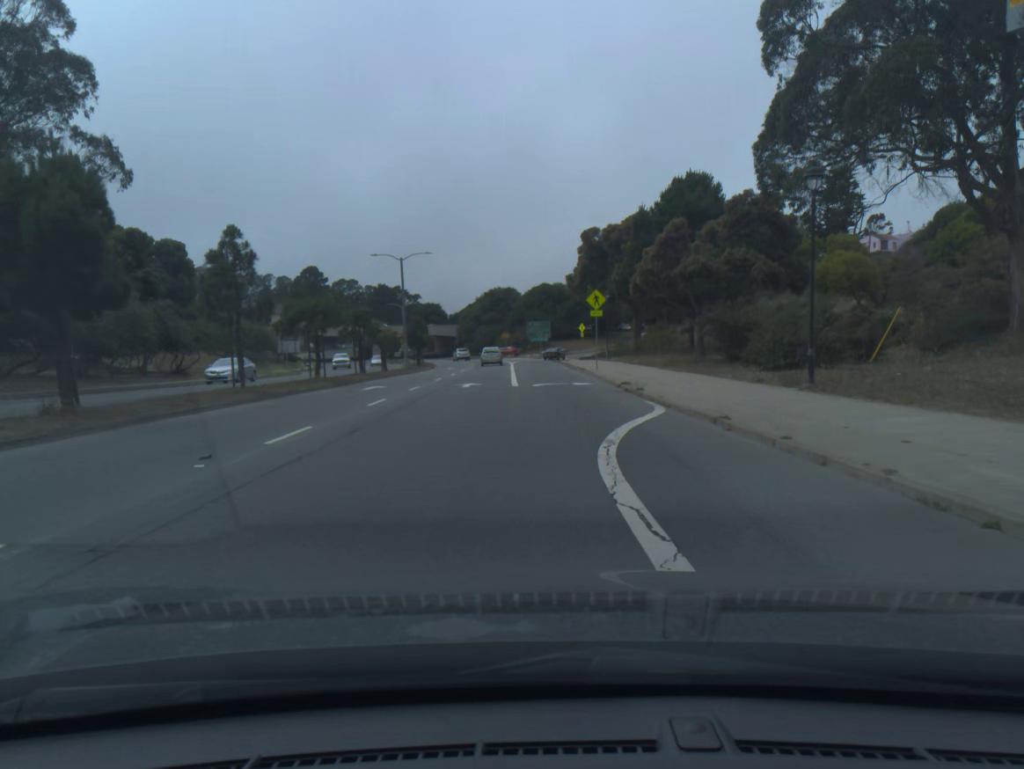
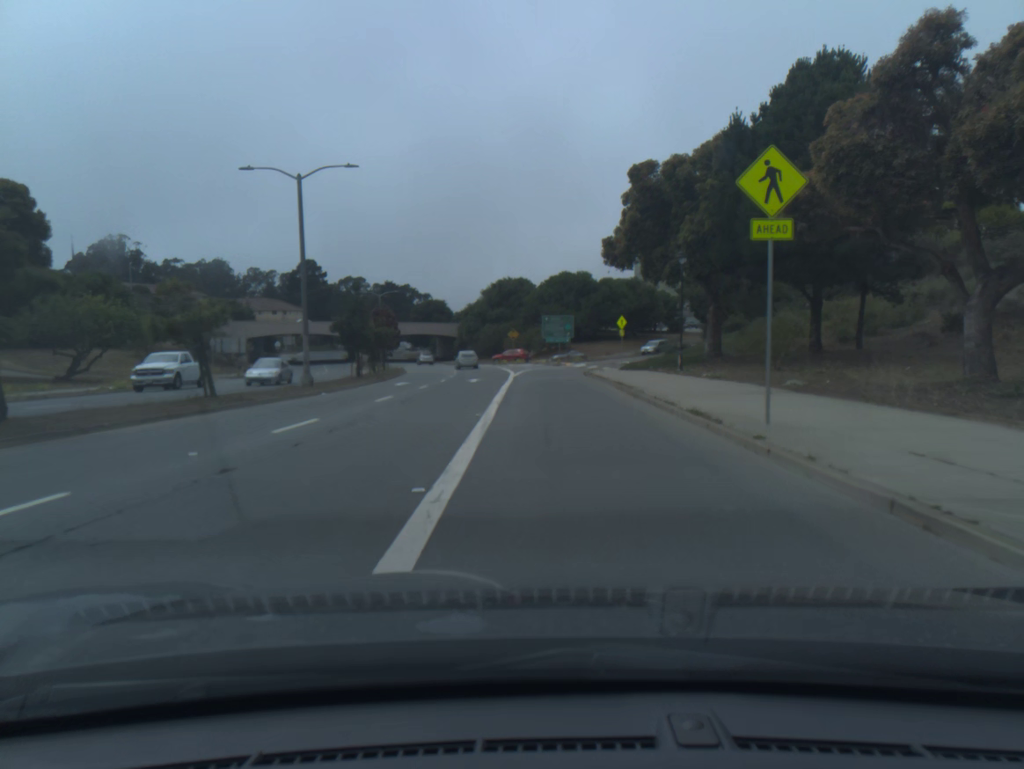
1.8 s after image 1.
(-0.2, +28.8) m; -1°
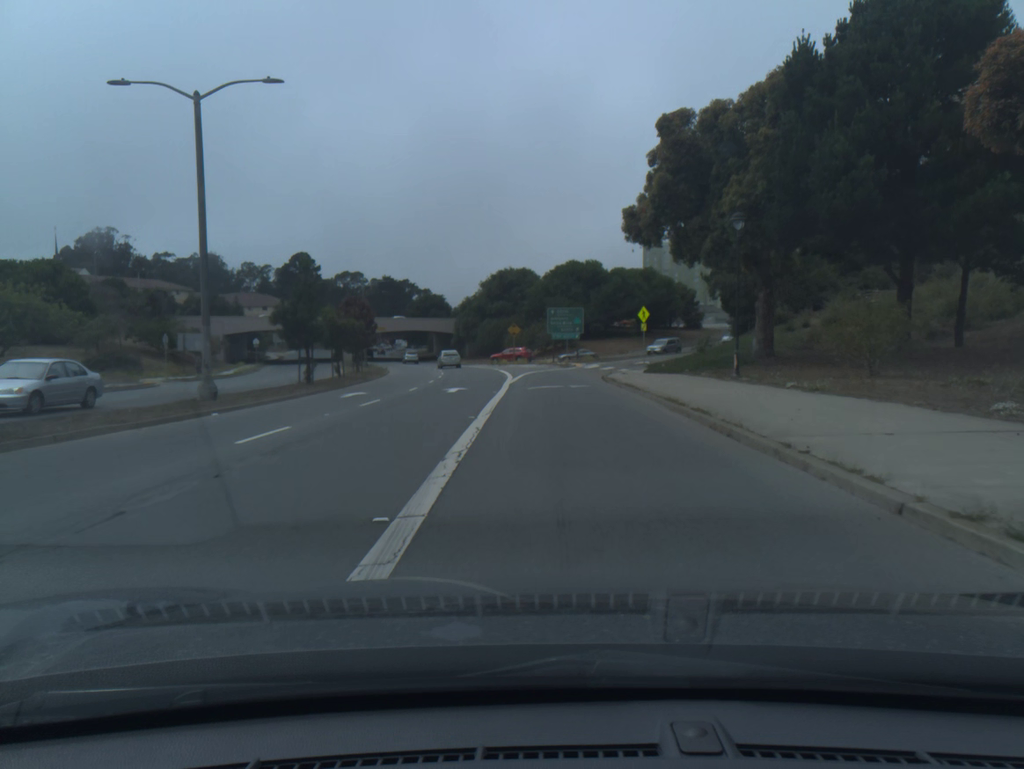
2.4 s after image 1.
(0.0, +9.3) m; 0°
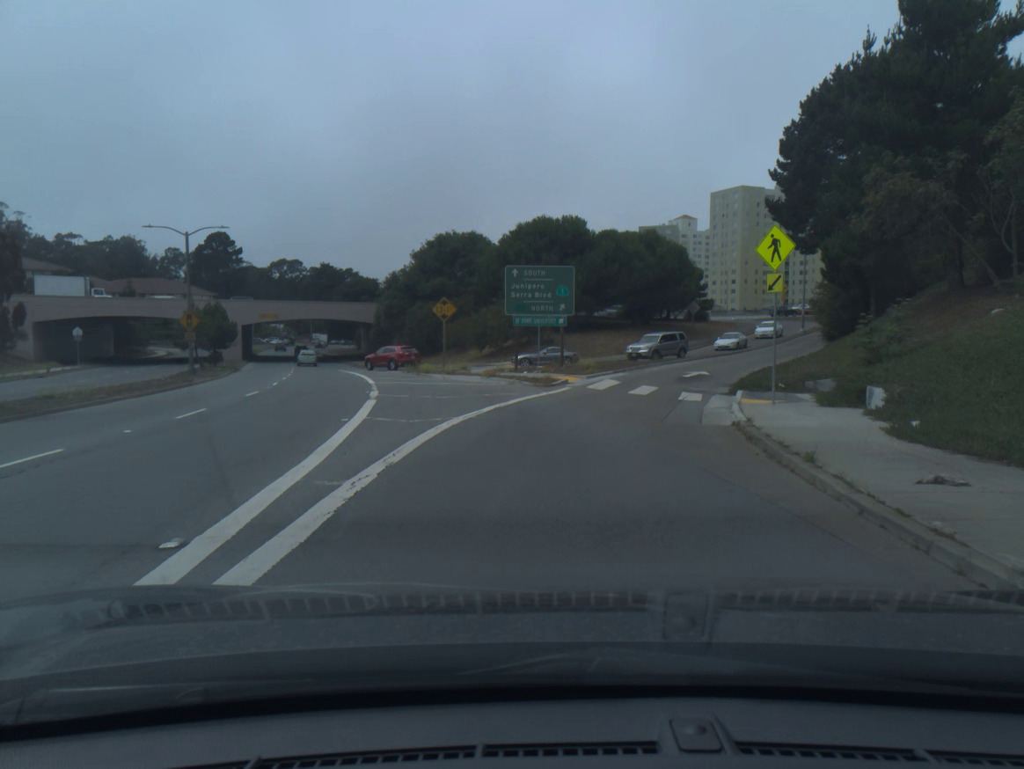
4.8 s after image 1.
(+0.3, +33.0) m; +3°
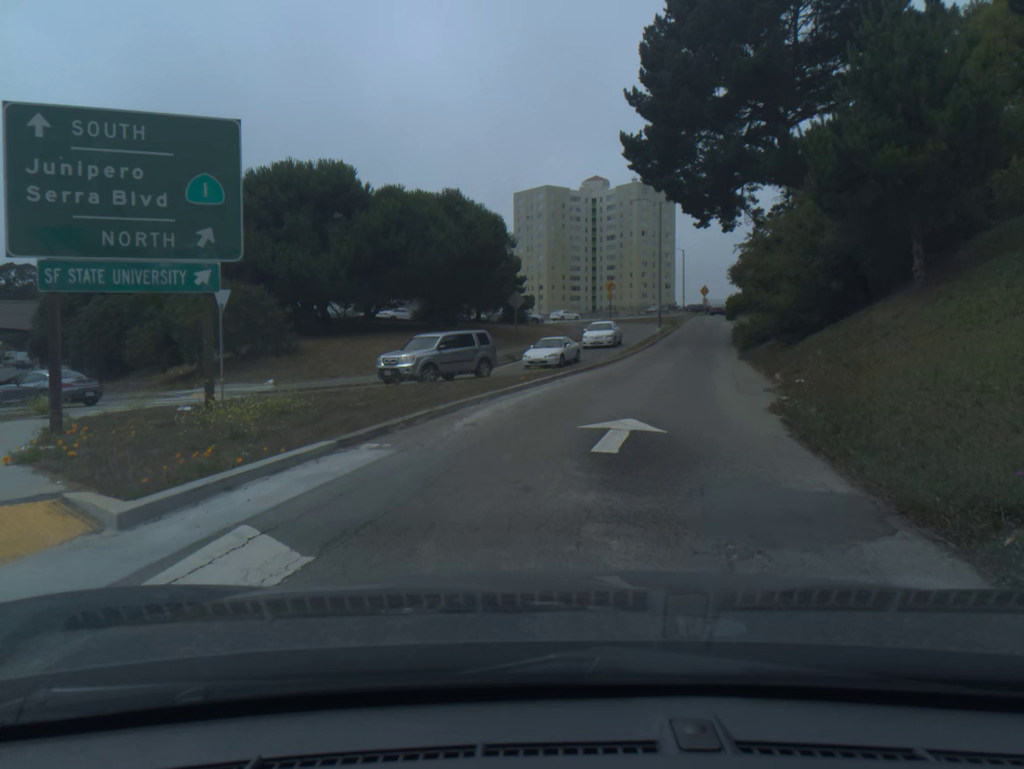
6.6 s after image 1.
(+2.6, +22.5) m; +14°
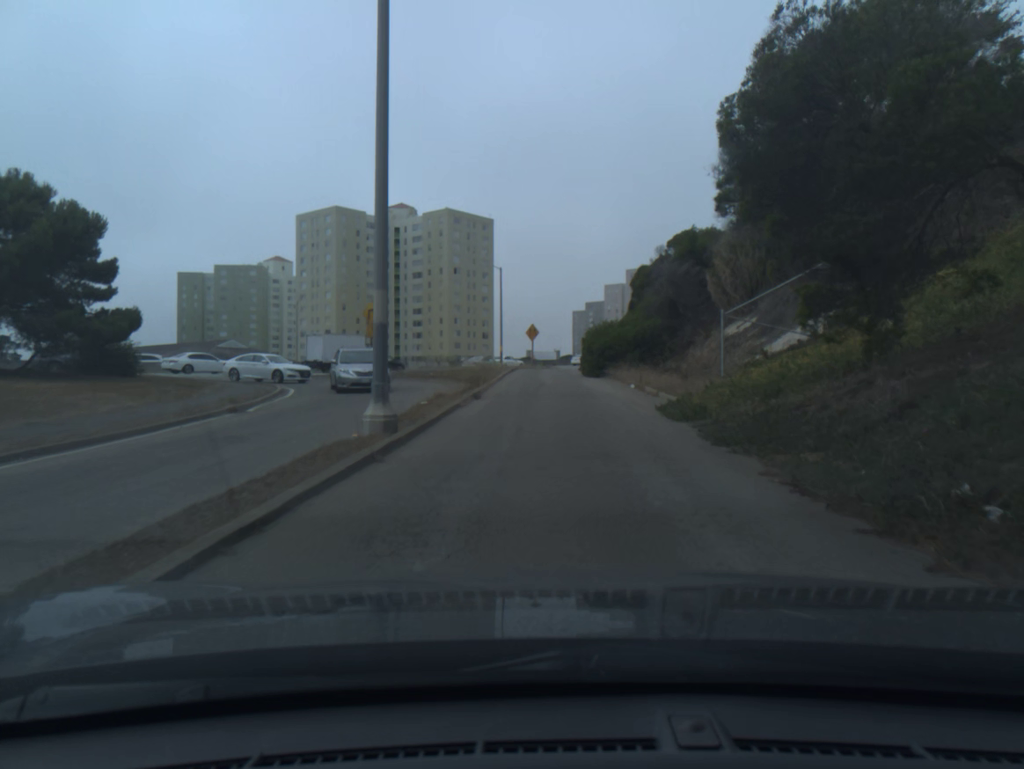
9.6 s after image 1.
(+6.8, +41.5) m; +12°
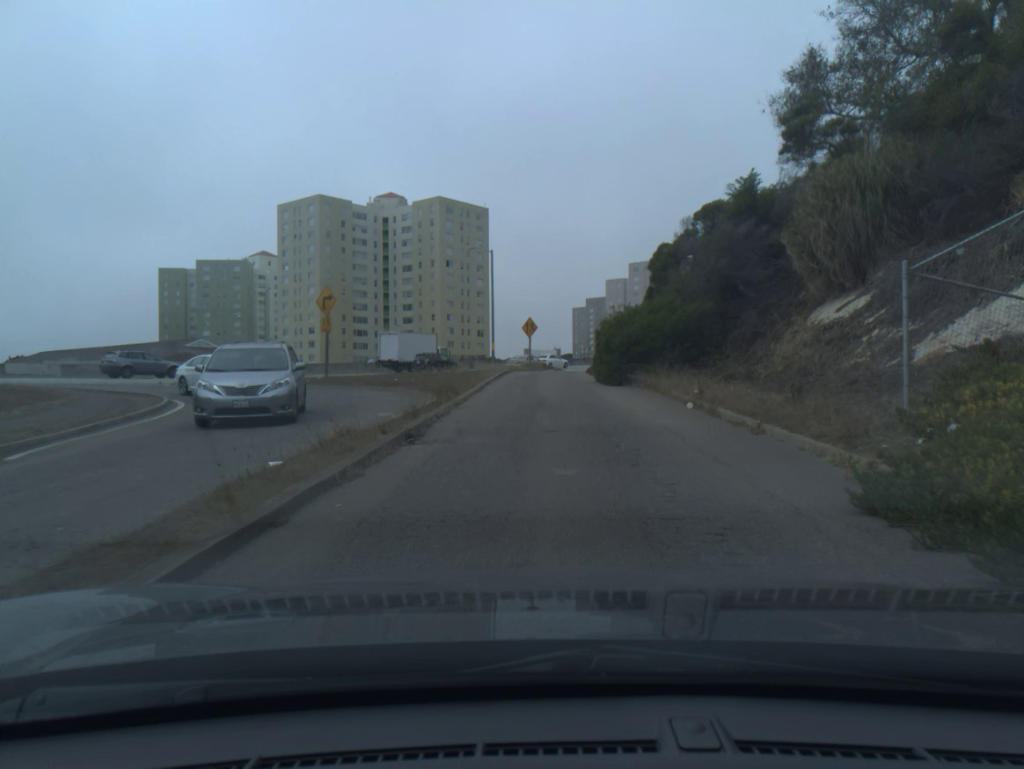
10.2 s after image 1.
(0.0, +9.8) m; 0°
